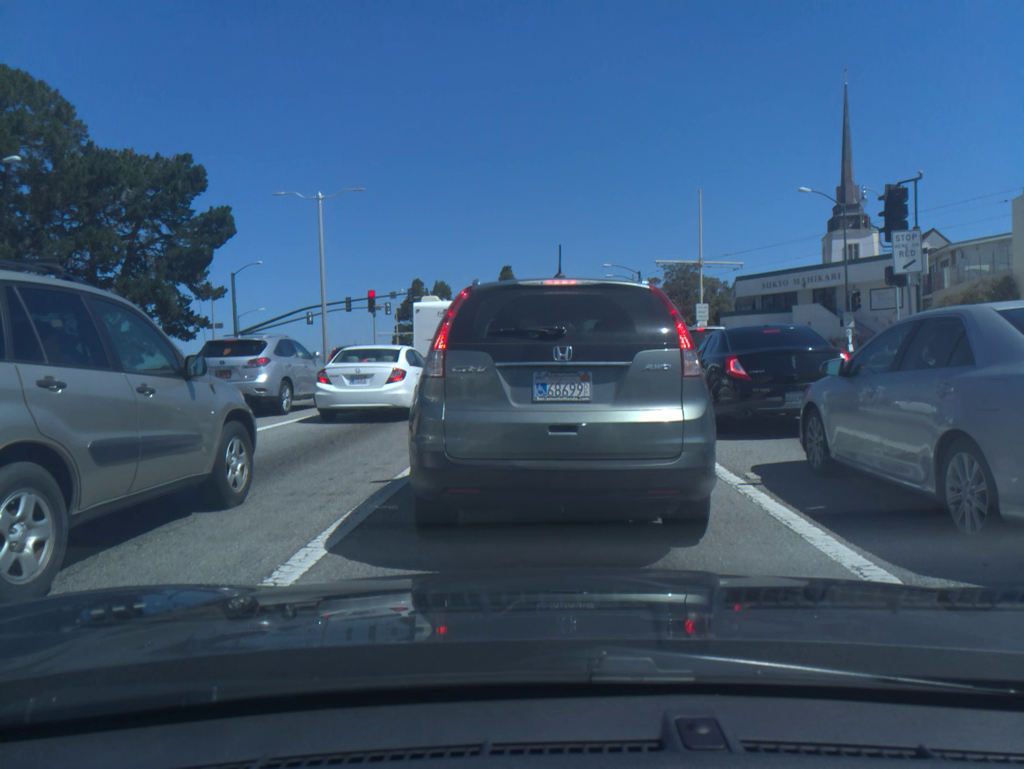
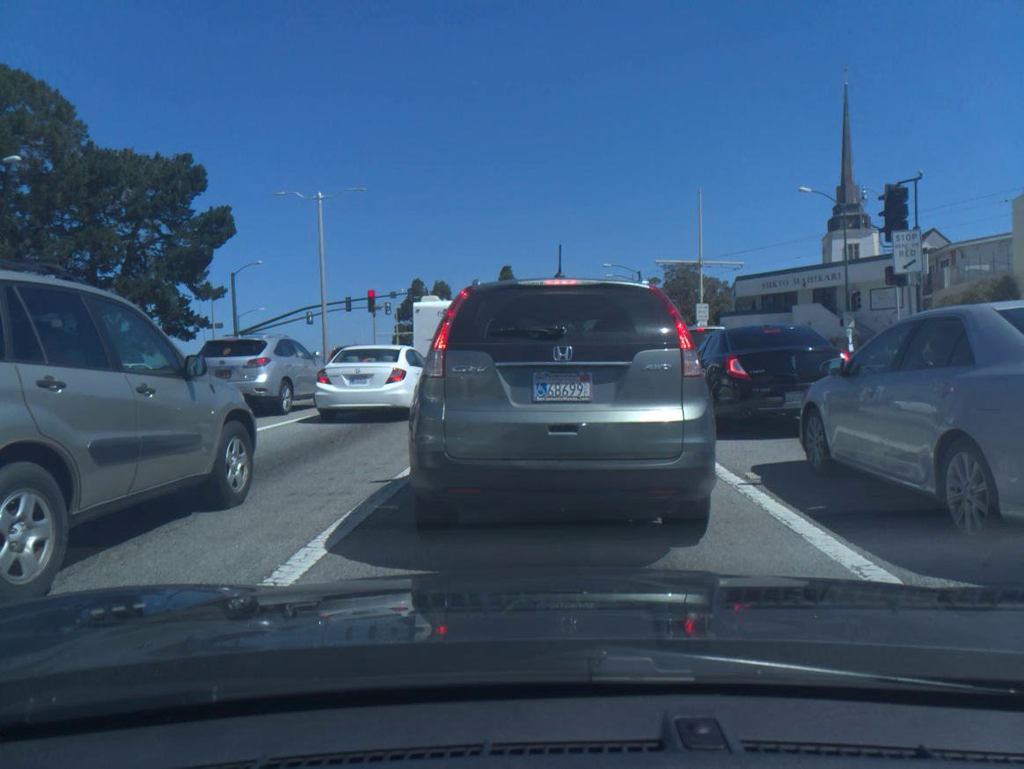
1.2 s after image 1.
(0.0, 0.0) m; 0°
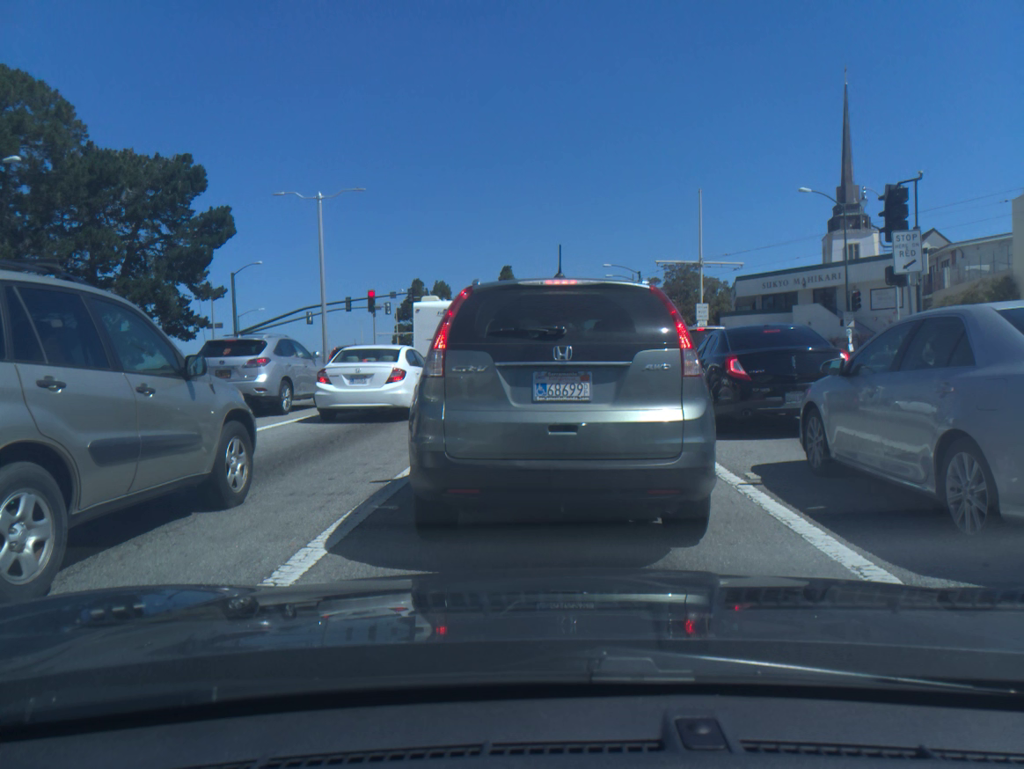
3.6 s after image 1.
(0.0, 0.0) m; 0°
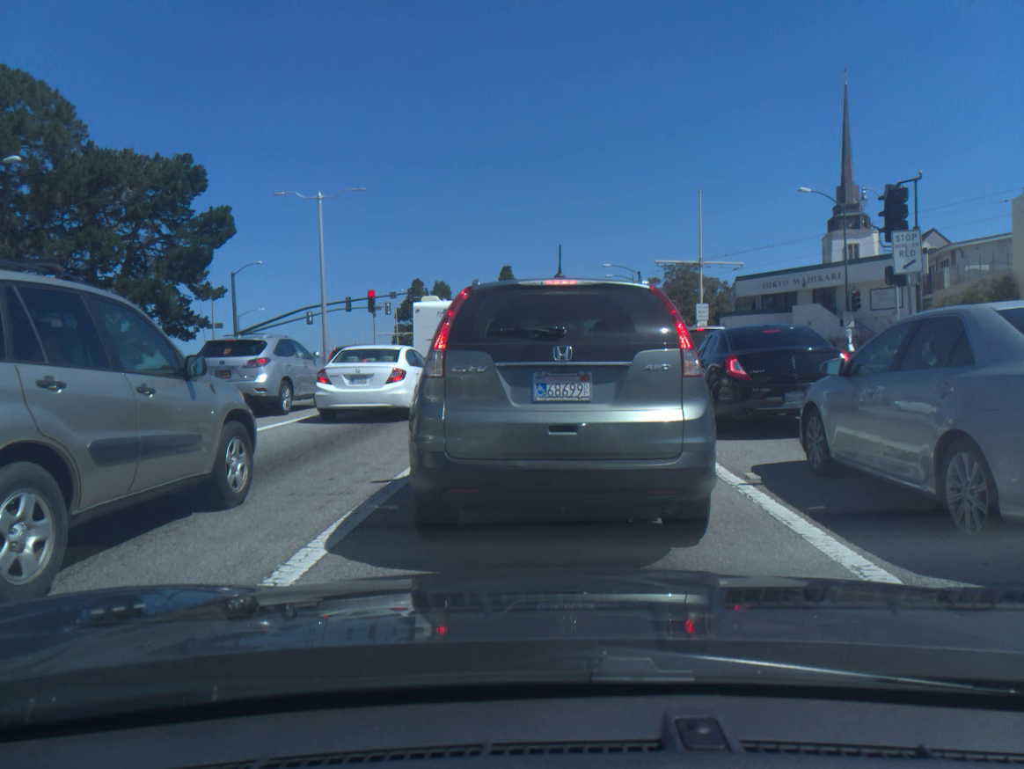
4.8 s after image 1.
(0.0, 0.0) m; 0°
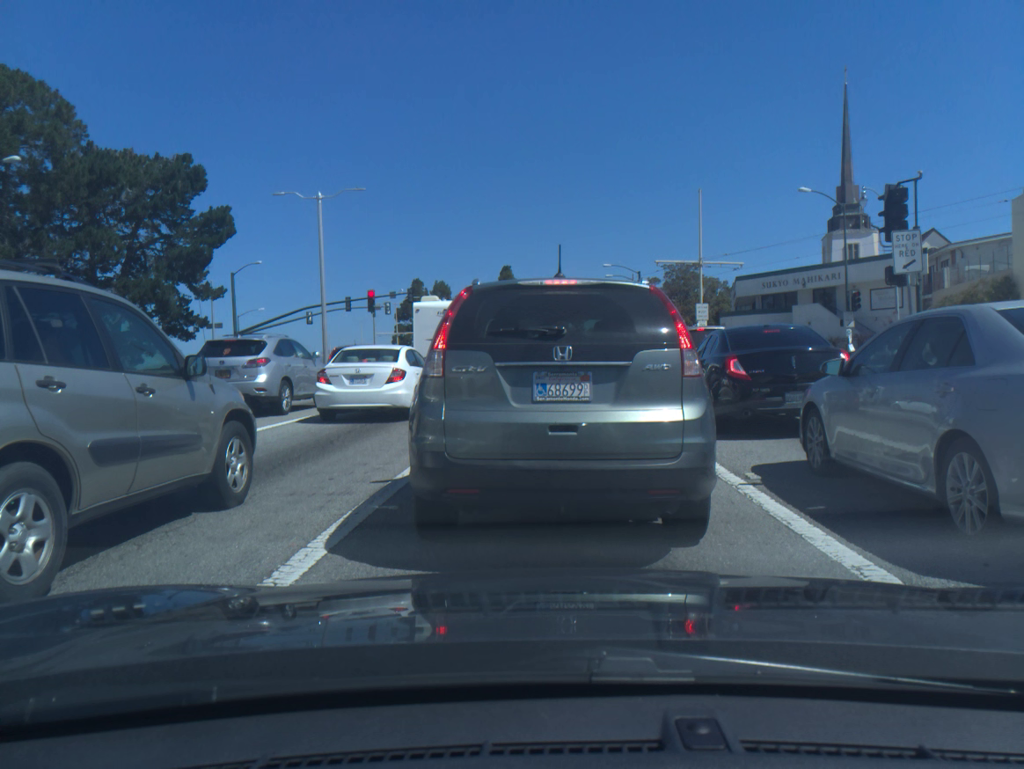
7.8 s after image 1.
(0.0, 0.0) m; 0°
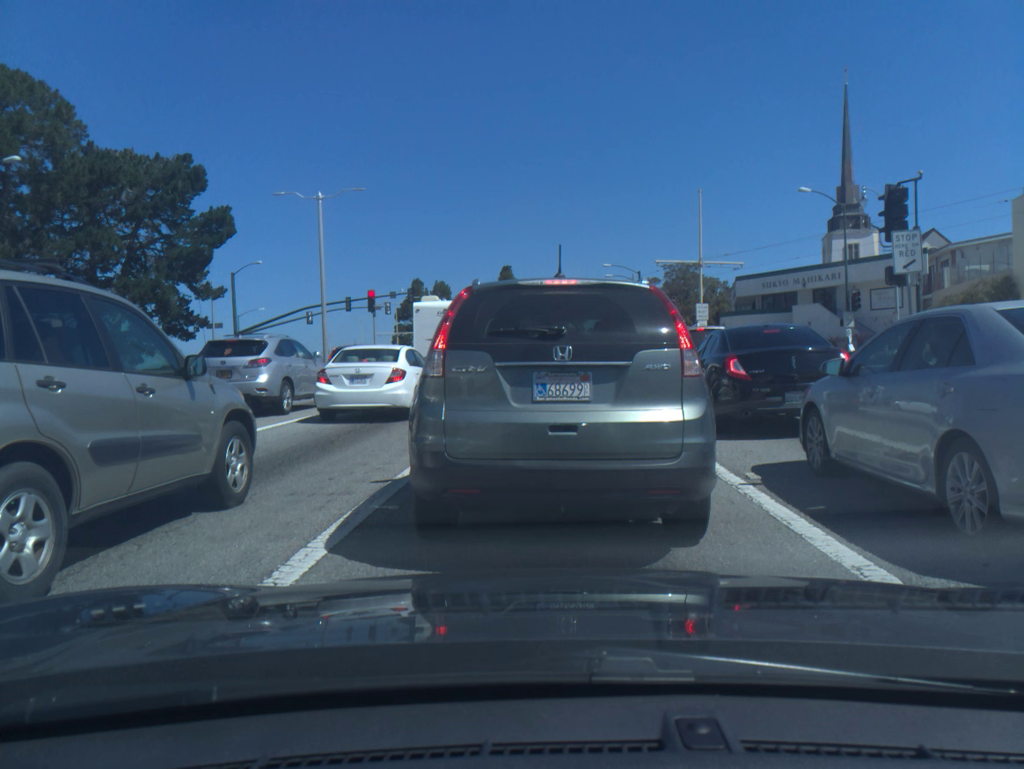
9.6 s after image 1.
(0.0, 0.0) m; 0°
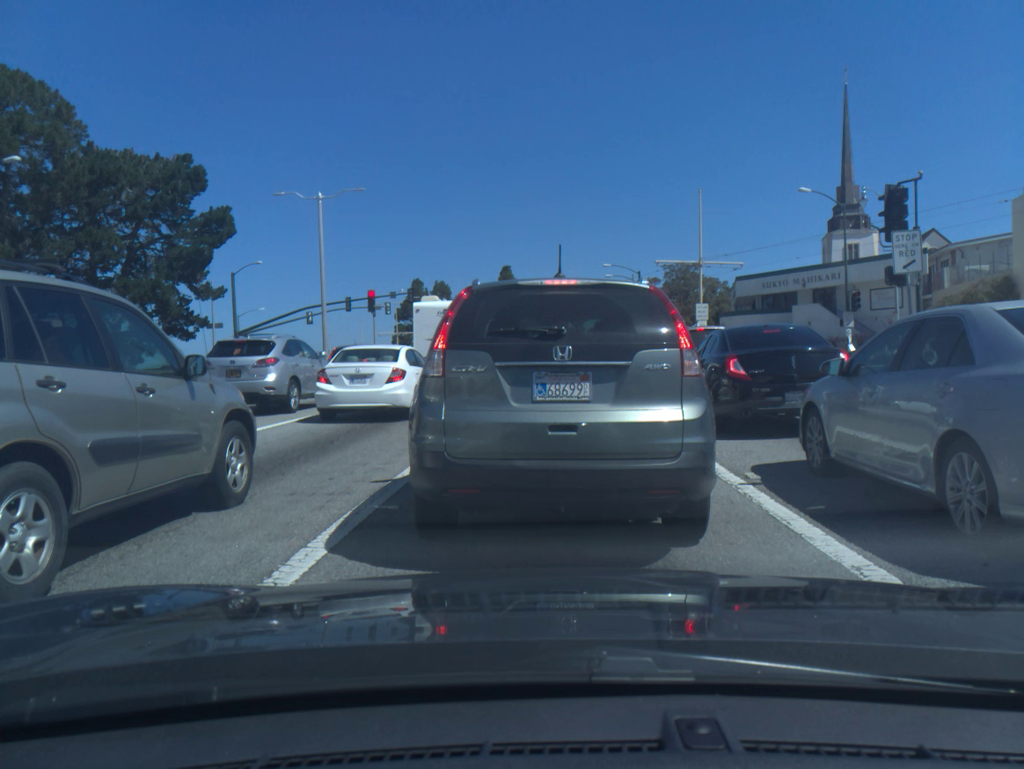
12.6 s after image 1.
(0.0, 0.0) m; 0°
